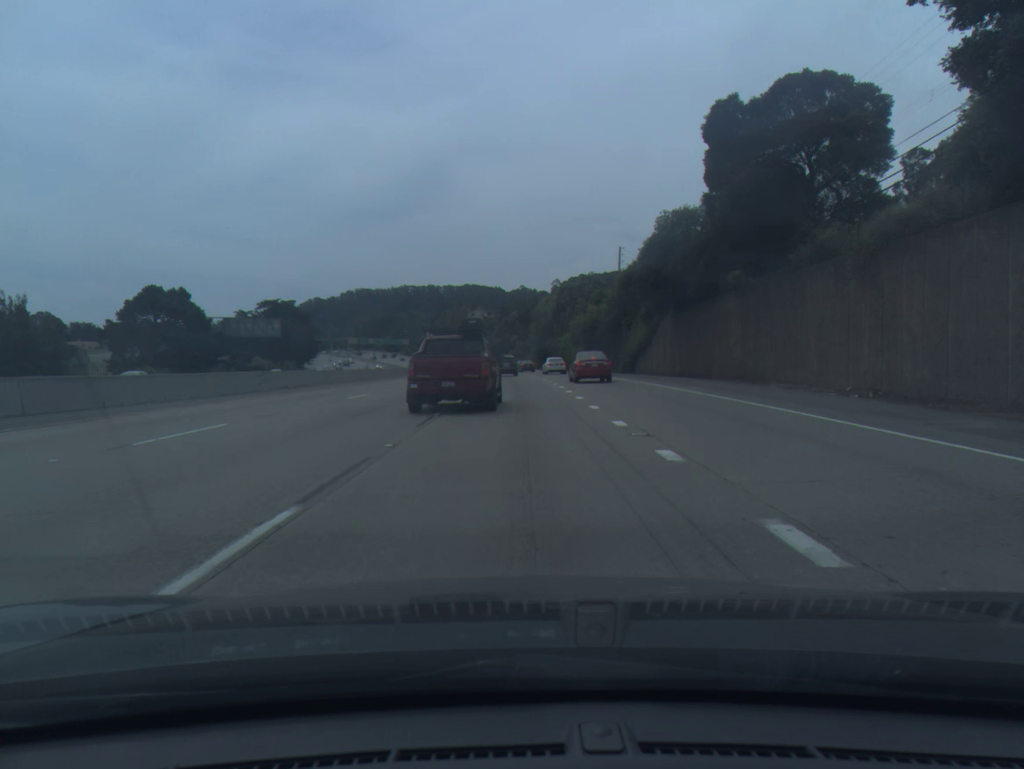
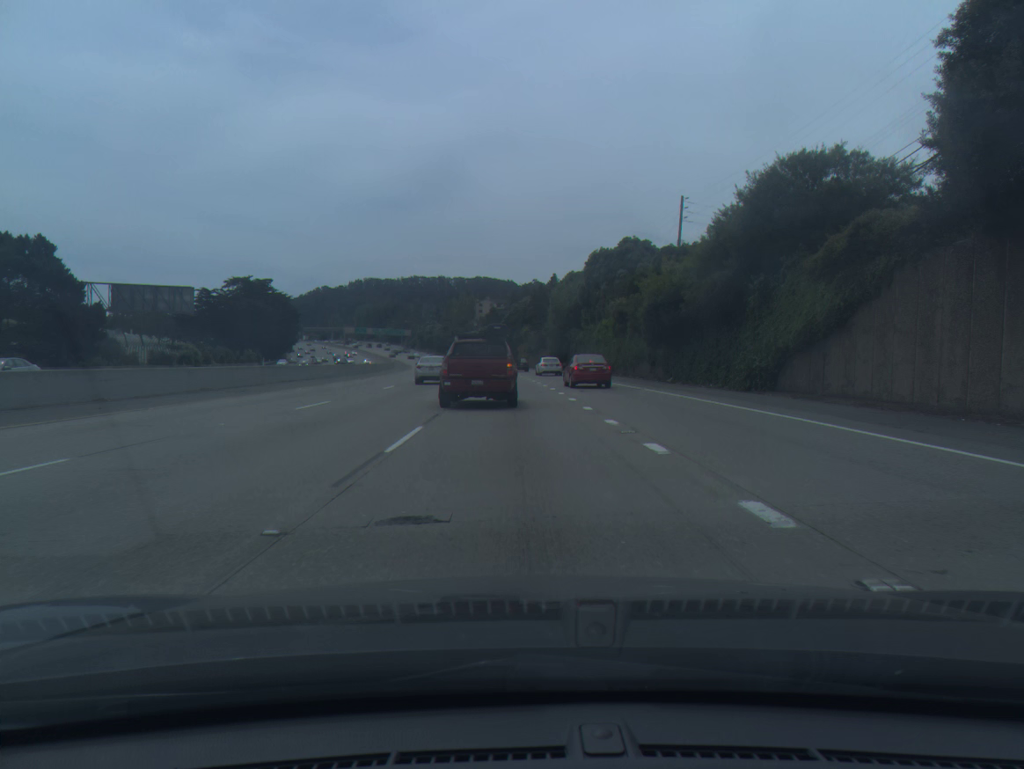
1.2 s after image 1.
(-0.2, +35.0) m; -1°
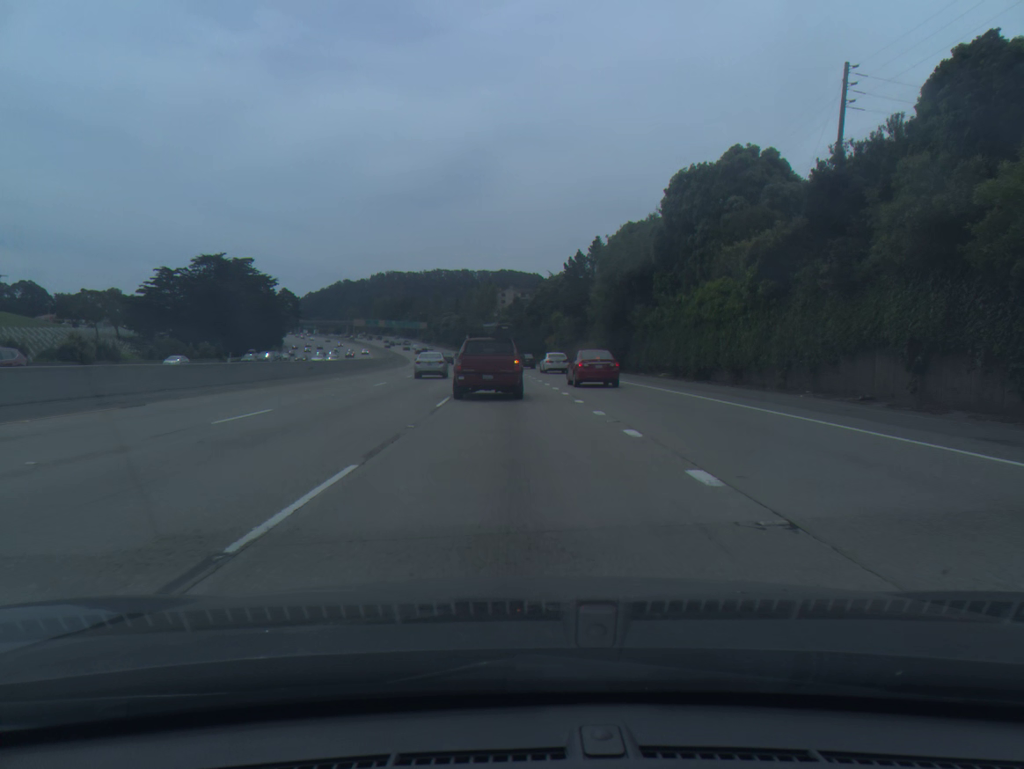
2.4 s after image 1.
(-0.4, +34.2) m; -2°
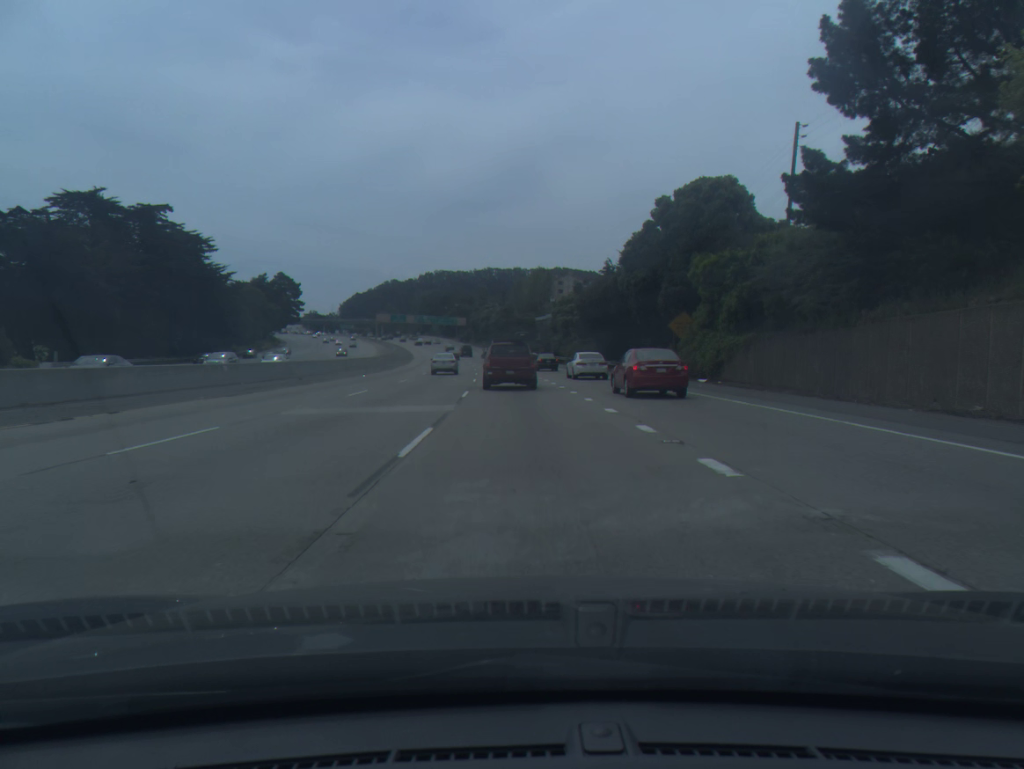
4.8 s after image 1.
(-2.5, +66.4) m; -4°
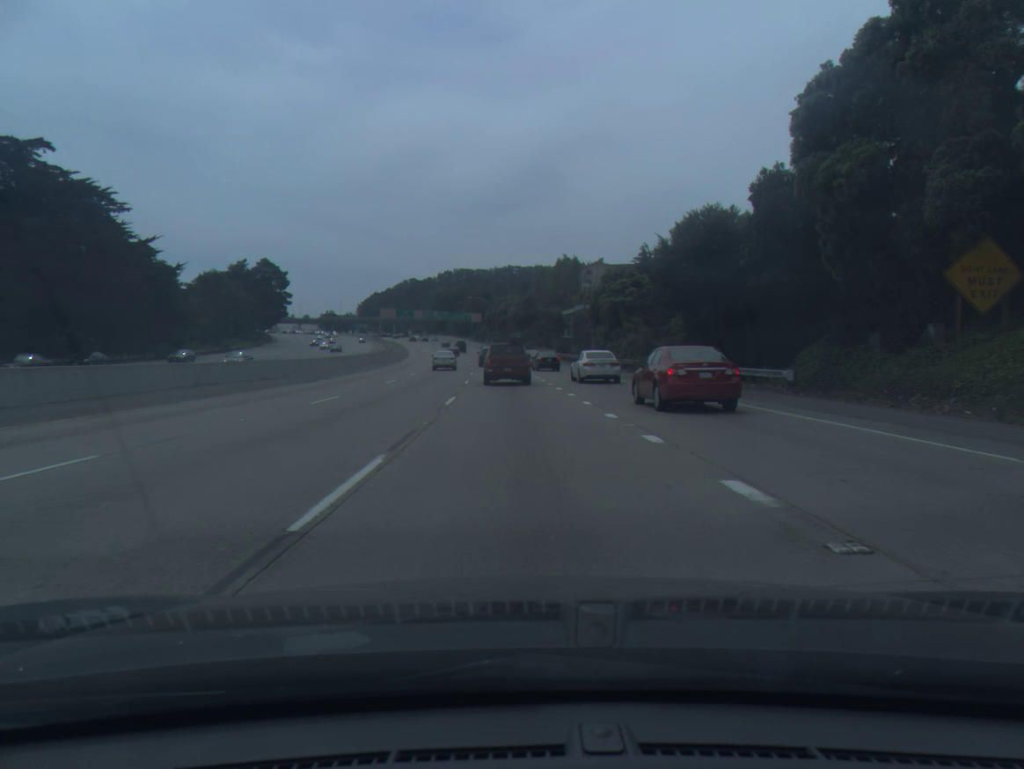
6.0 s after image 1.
(-0.4, +32.8) m; -2°
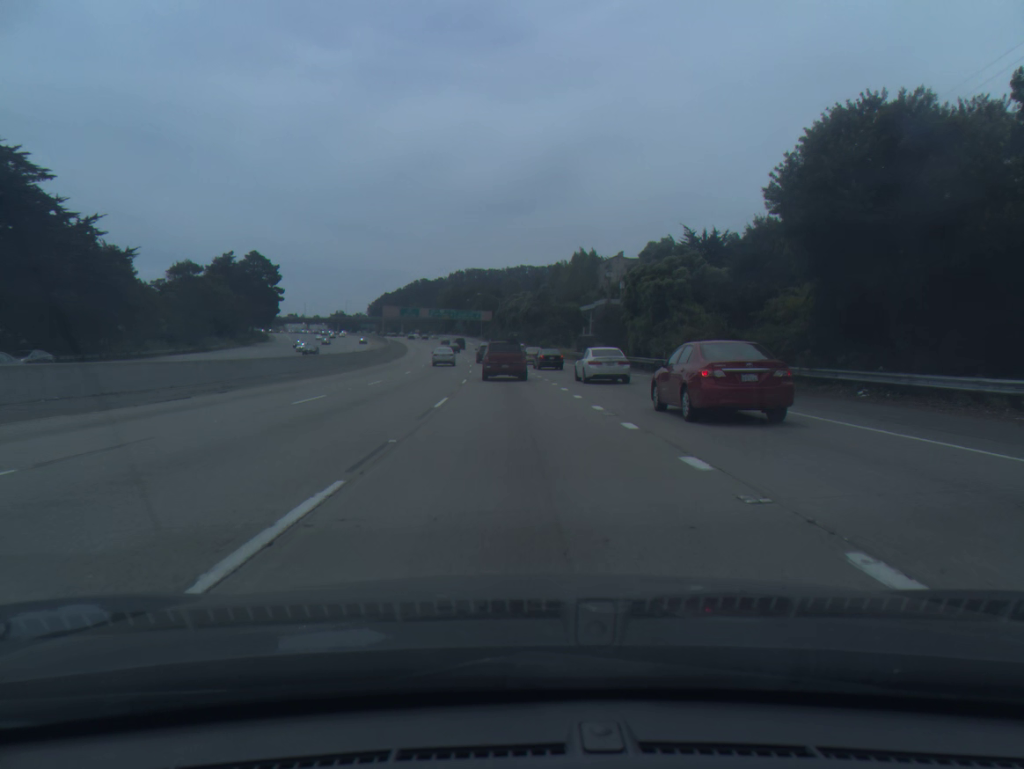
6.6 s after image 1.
(-0.1, +16.4) m; -1°
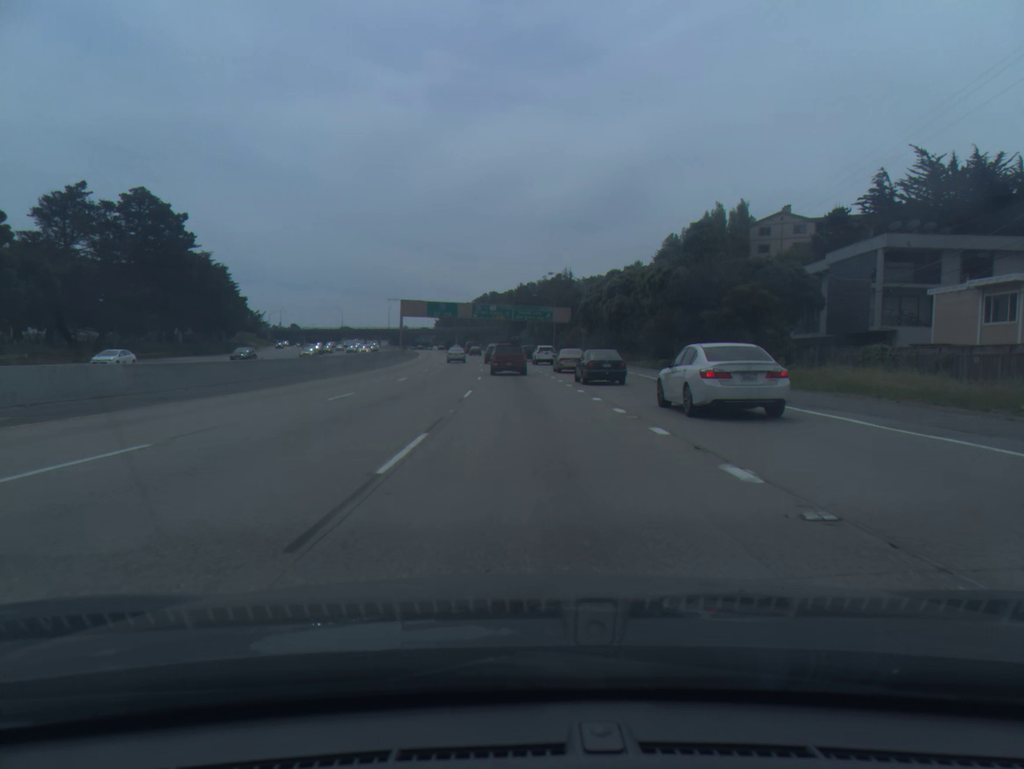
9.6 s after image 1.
(-3.7, +81.0) m; -5°
